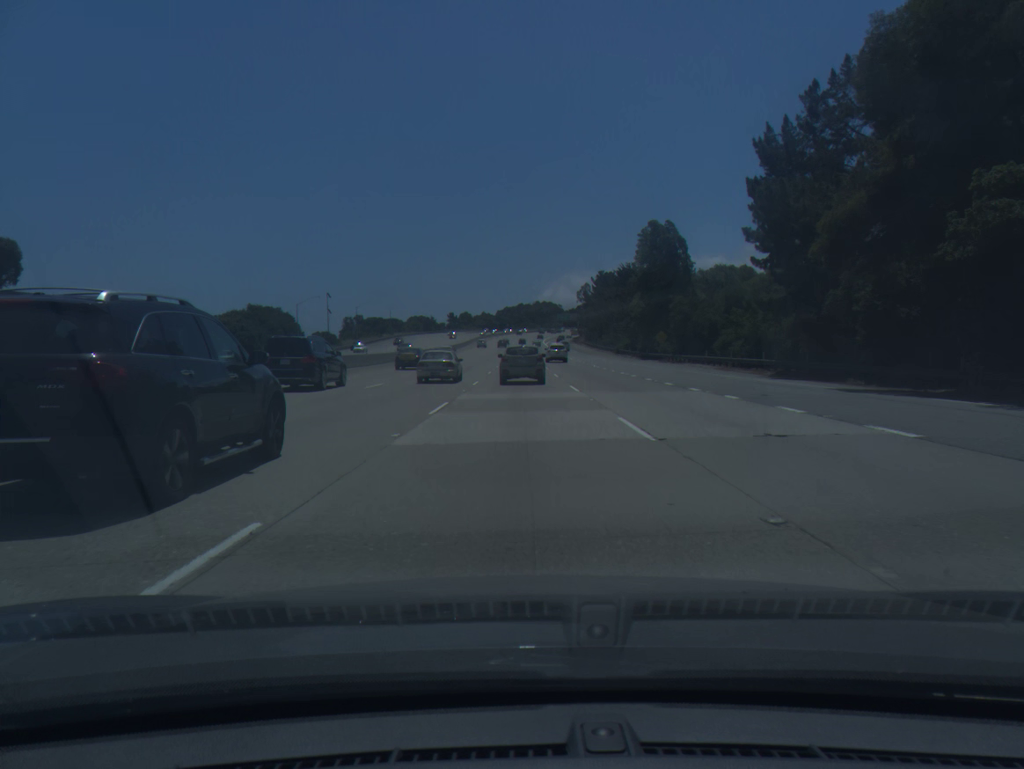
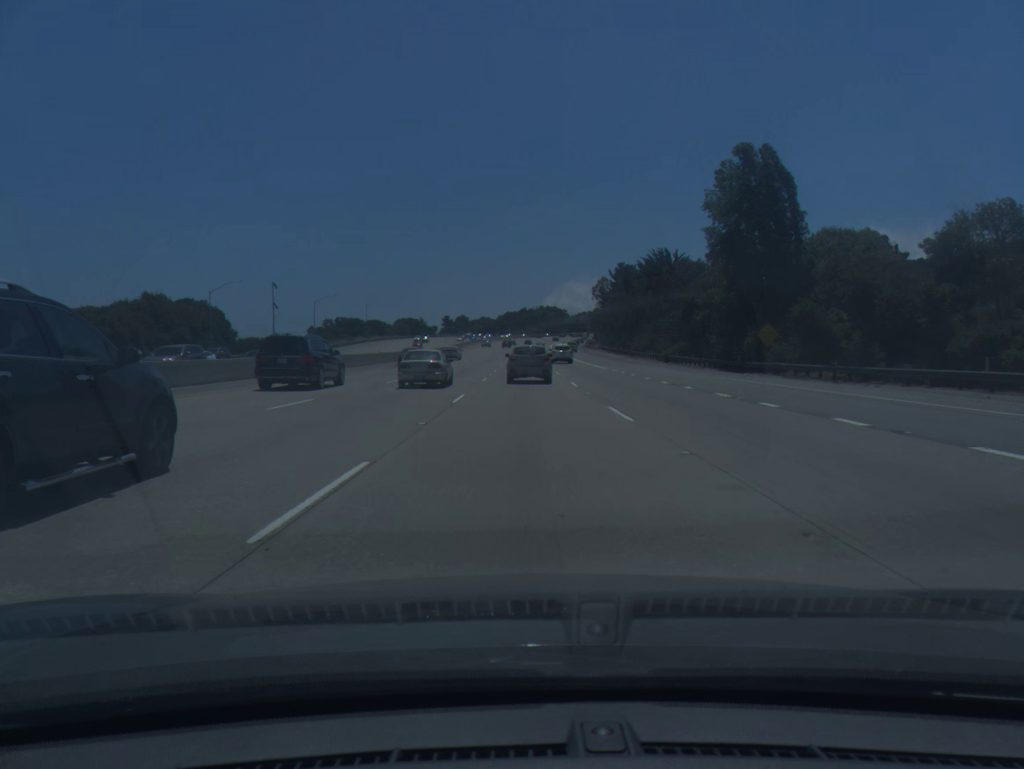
(-0.1, +39.8) m; 0°
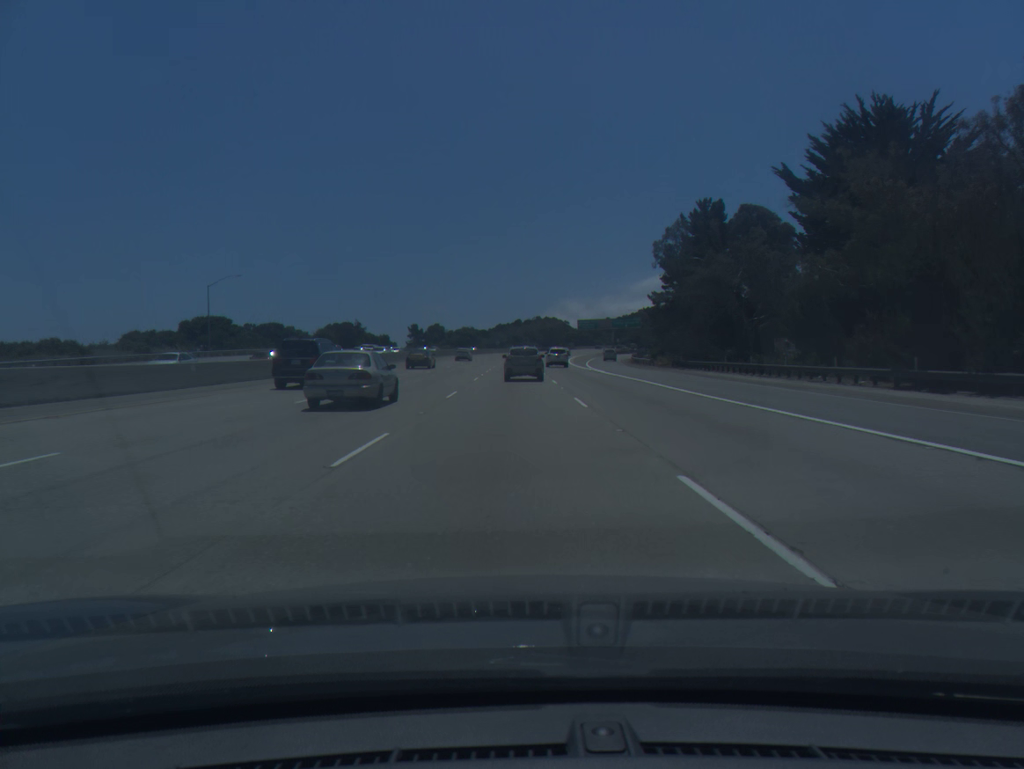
(+0.7, +96.1) m; 0°
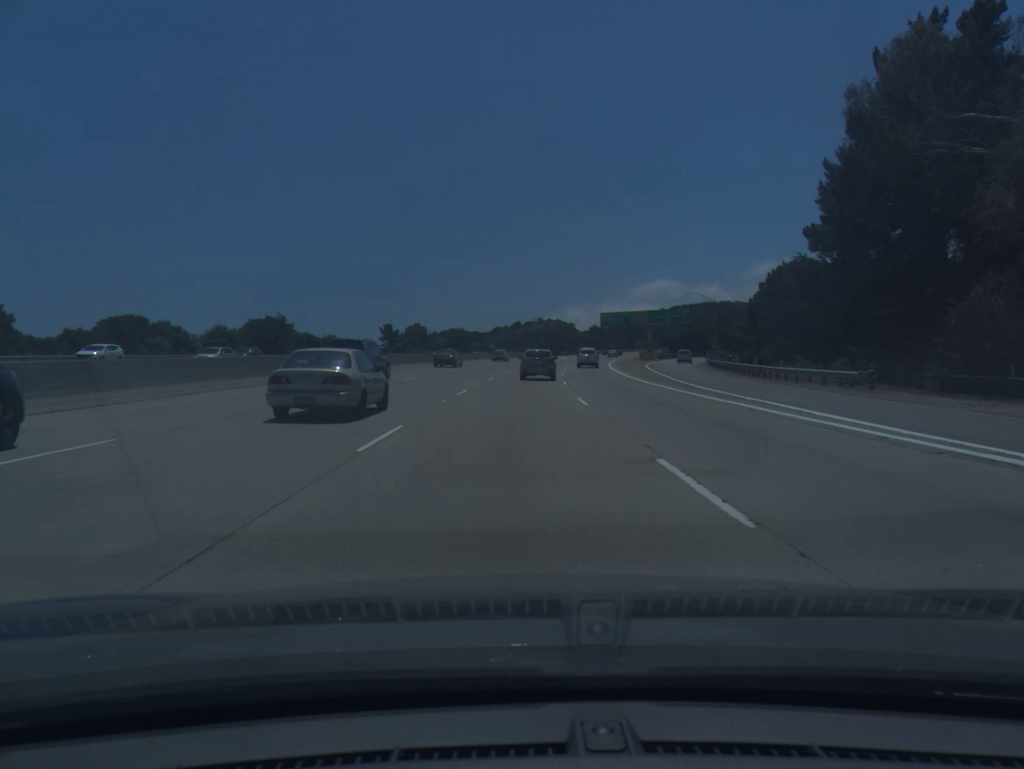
(-0.2, +55.7) m; 0°
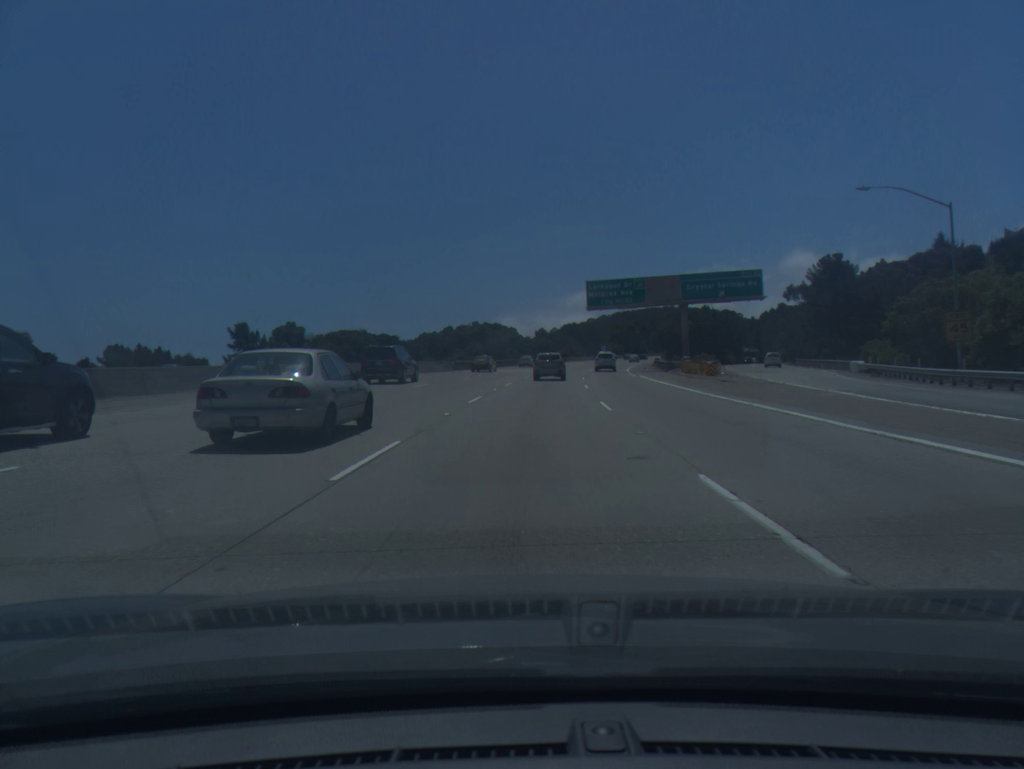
(+2.5, +73.0) m; +4°
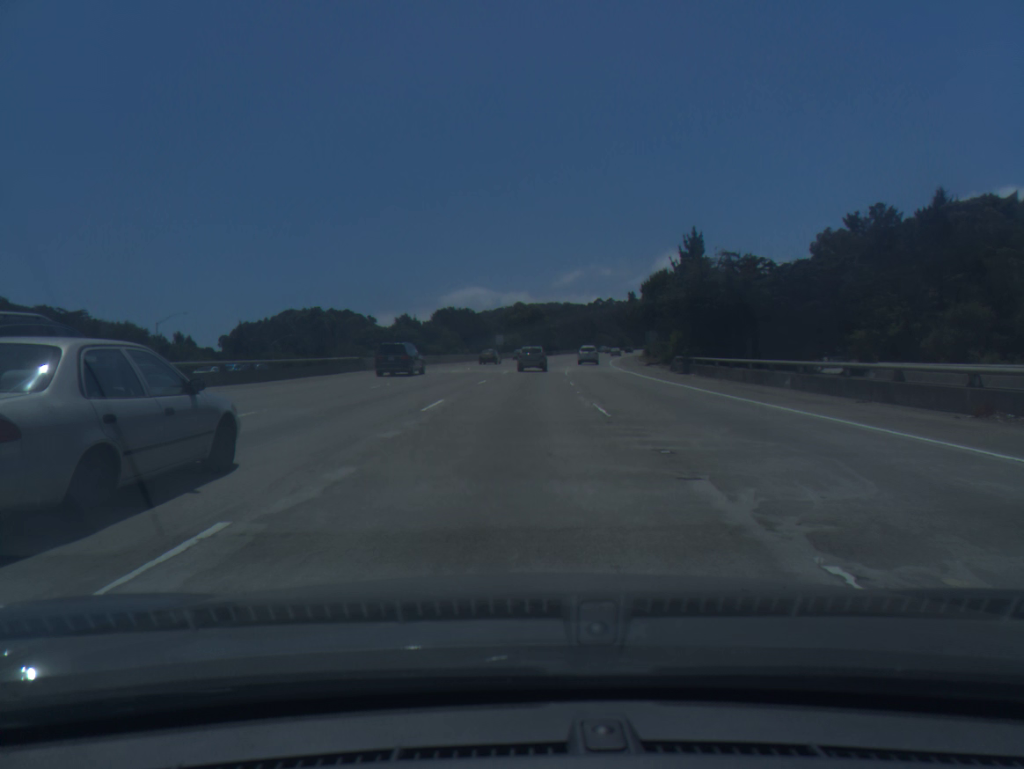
(+6.8, +90.3) m; +9°
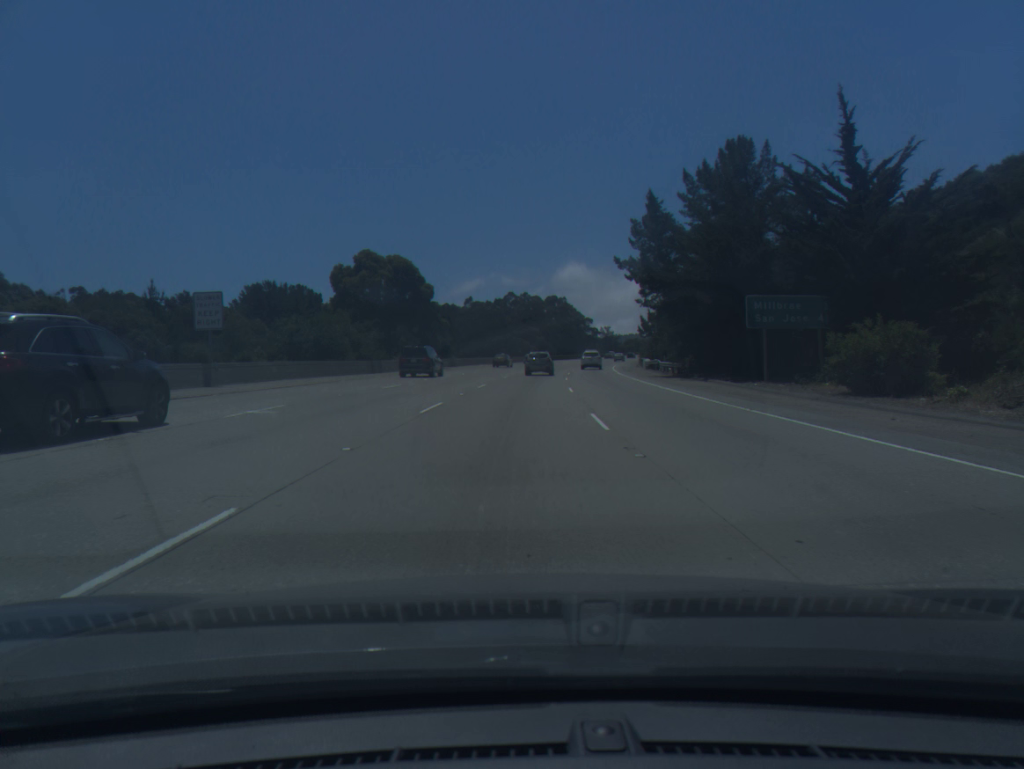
(+5.2, +90.1) m; +7°
